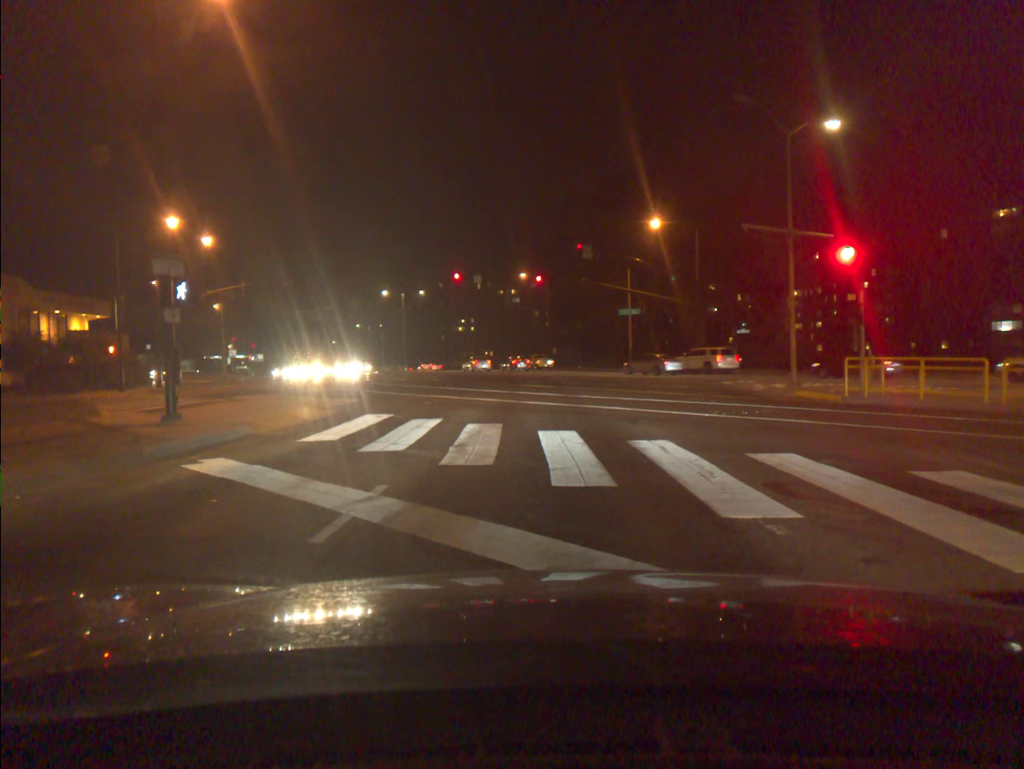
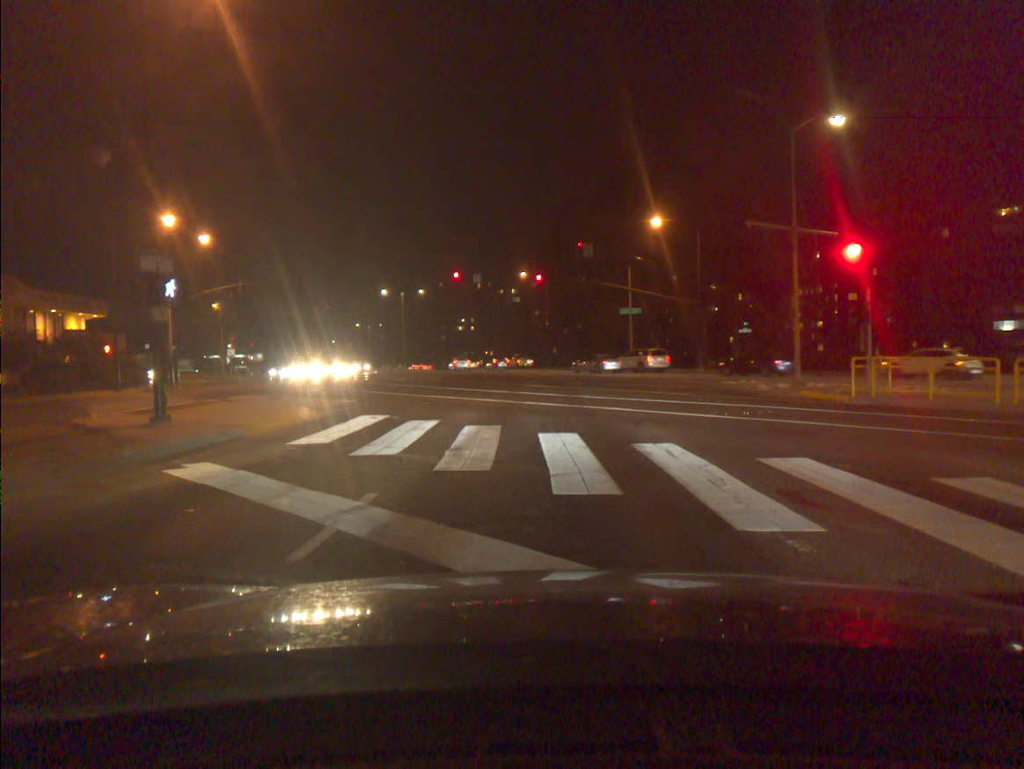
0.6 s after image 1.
(0.0, +0.5) m; 0°
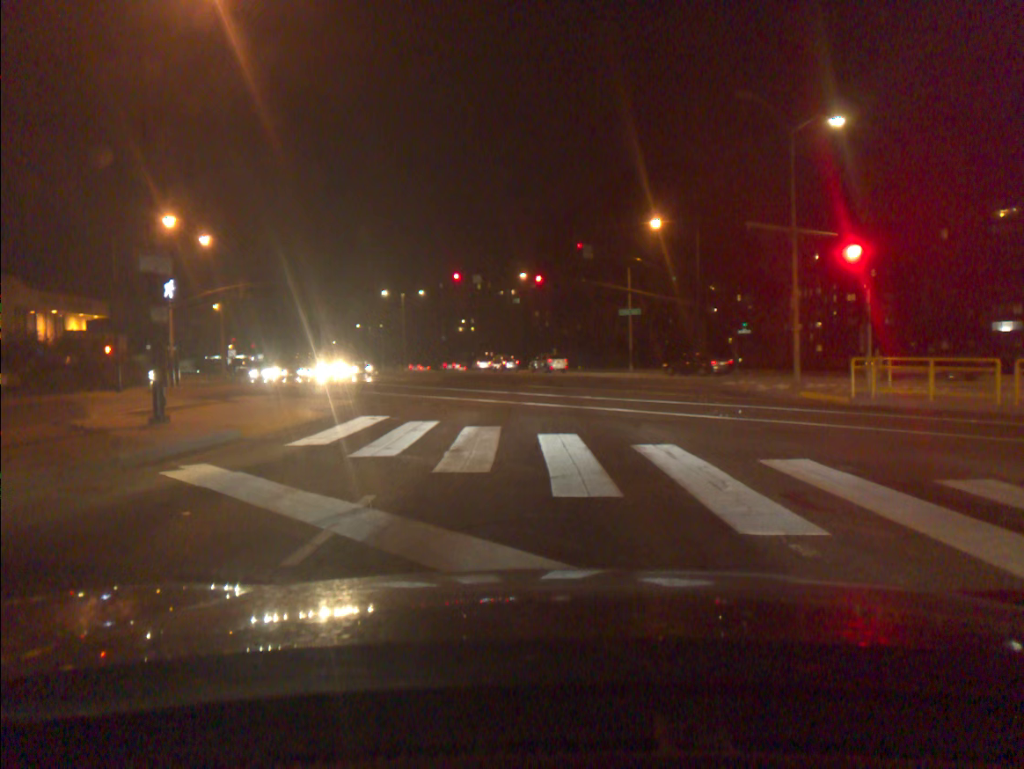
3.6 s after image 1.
(0.0, +0.1) m; 0°
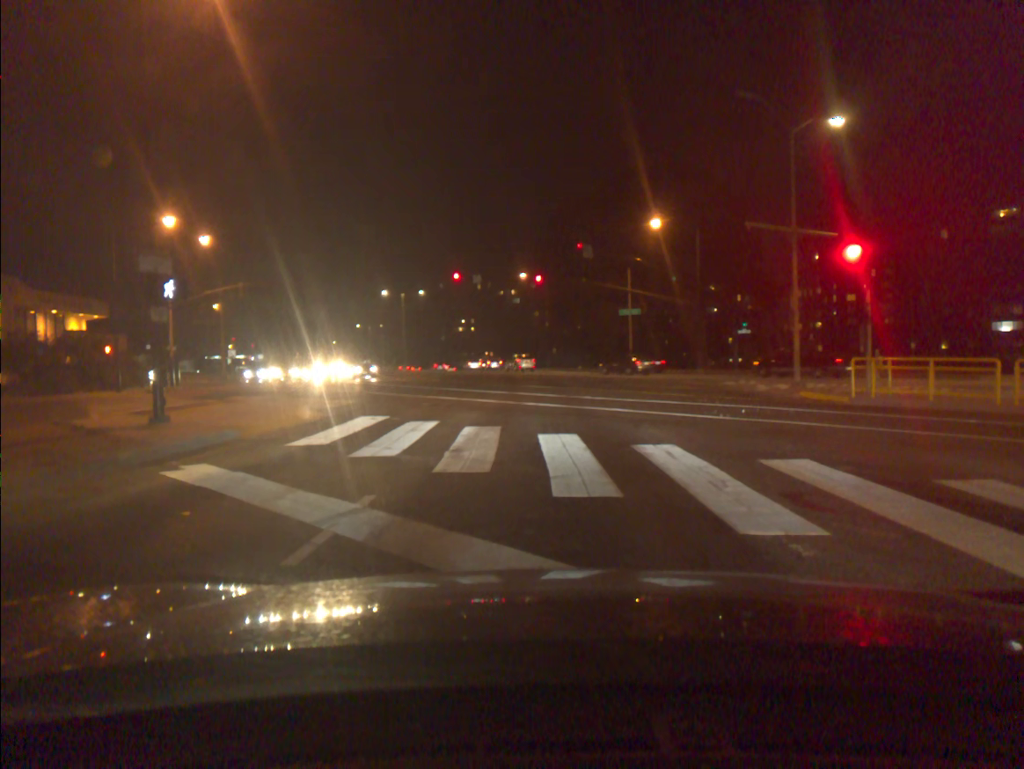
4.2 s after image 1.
(0.0, 0.0) m; 0°
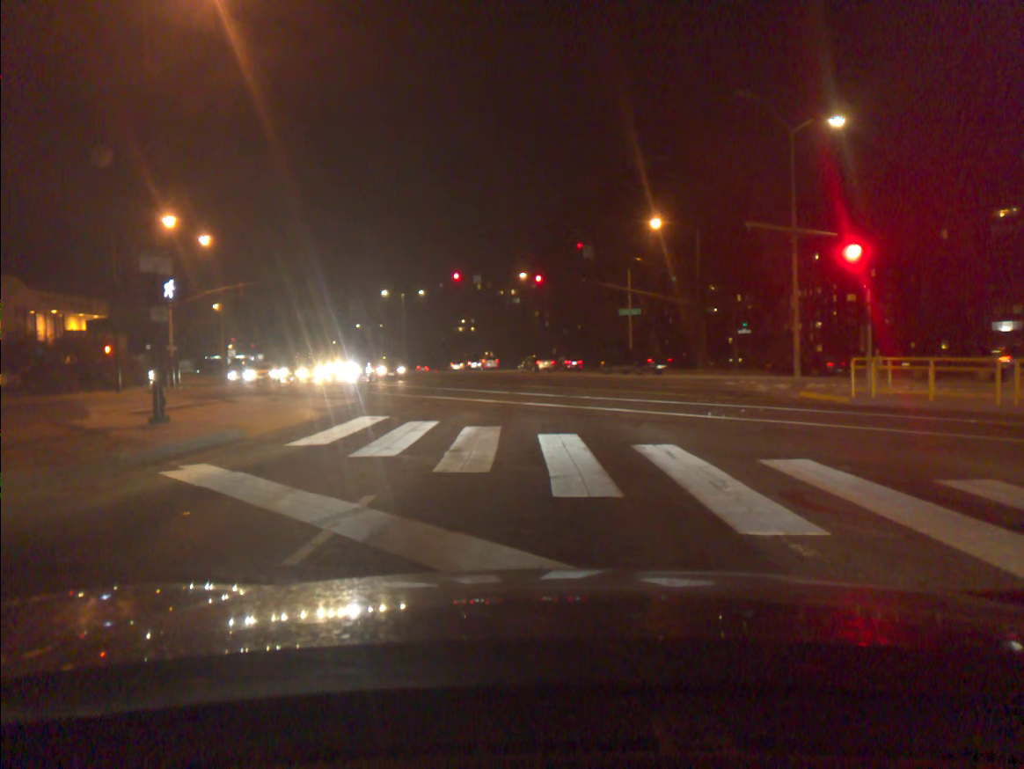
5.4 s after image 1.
(0.0, 0.0) m; 0°
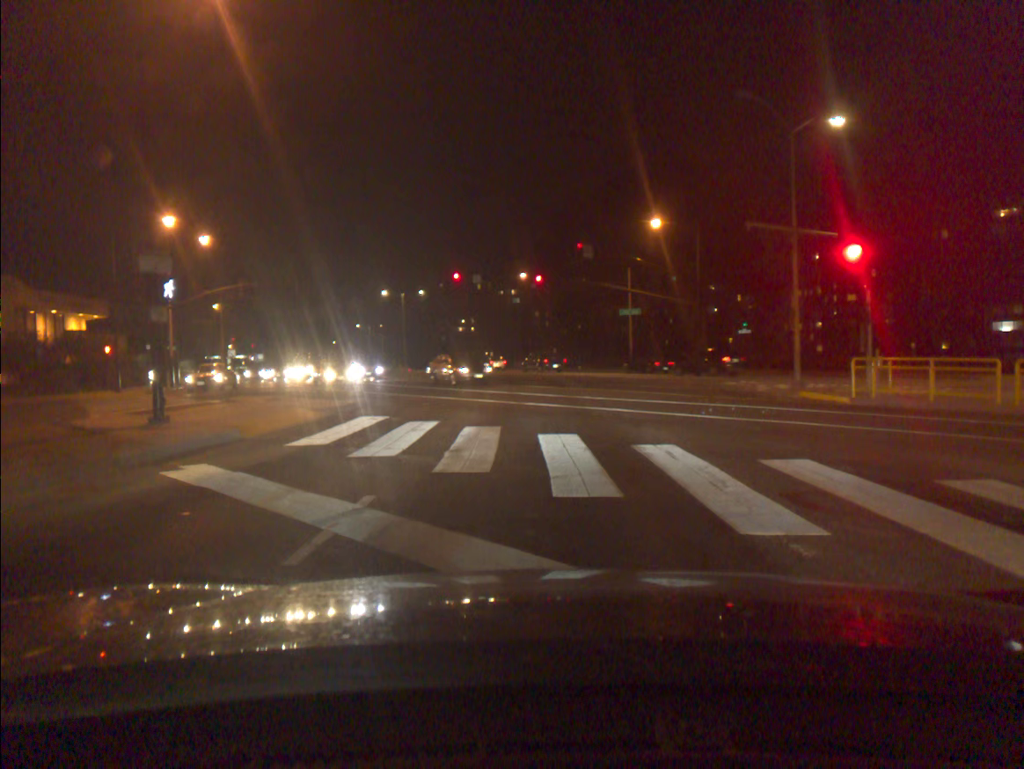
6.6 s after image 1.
(0.0, 0.0) m; 0°
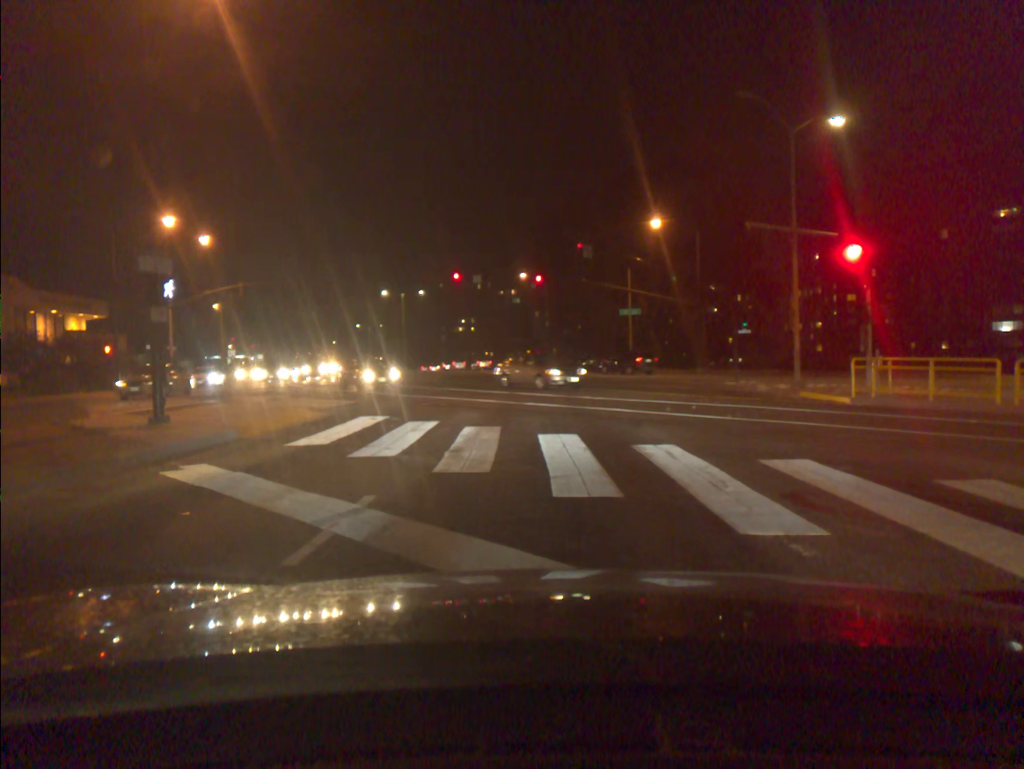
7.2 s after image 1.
(0.0, 0.0) m; 0°
